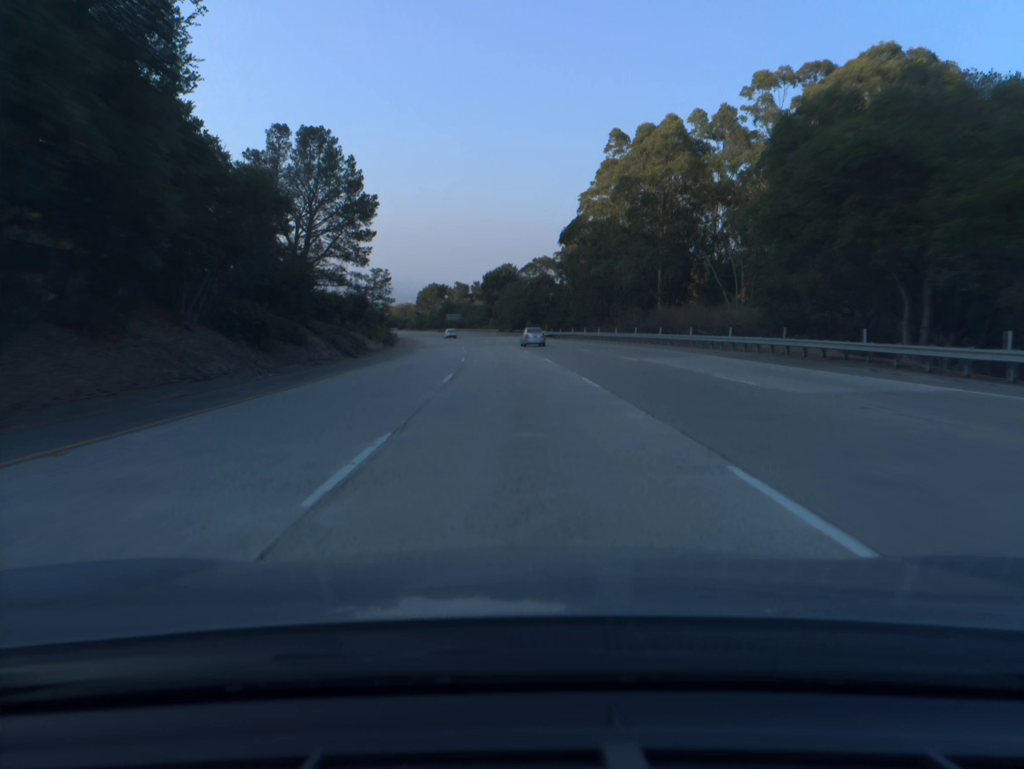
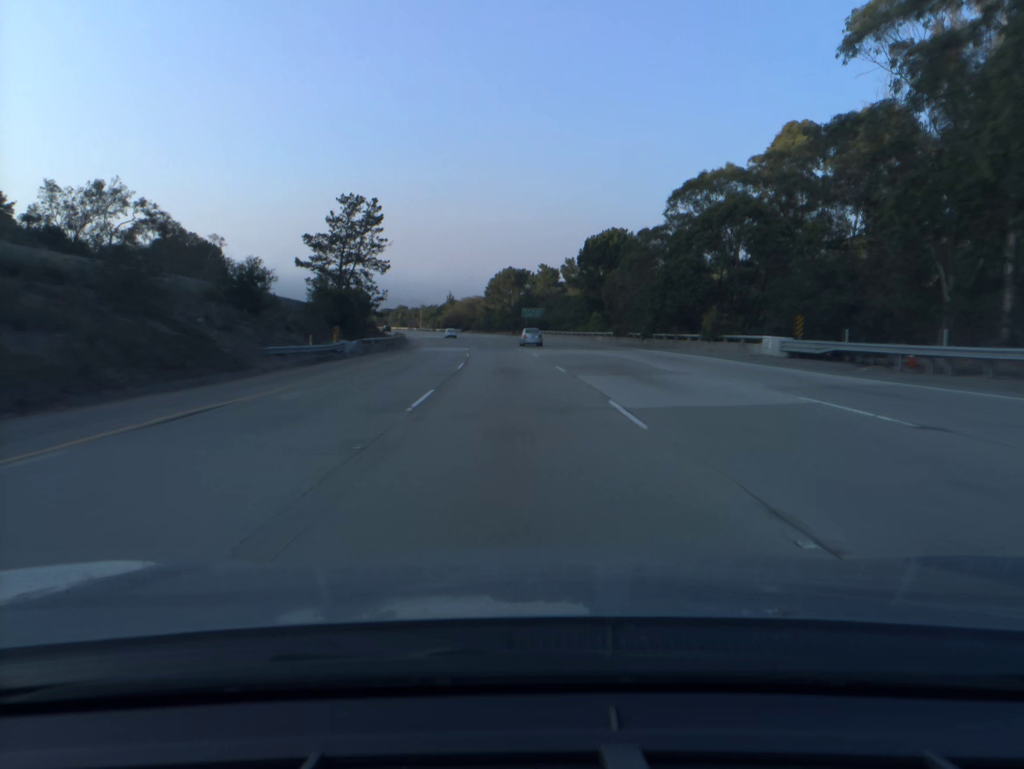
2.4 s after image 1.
(-4.9, +79.2) m; -7°
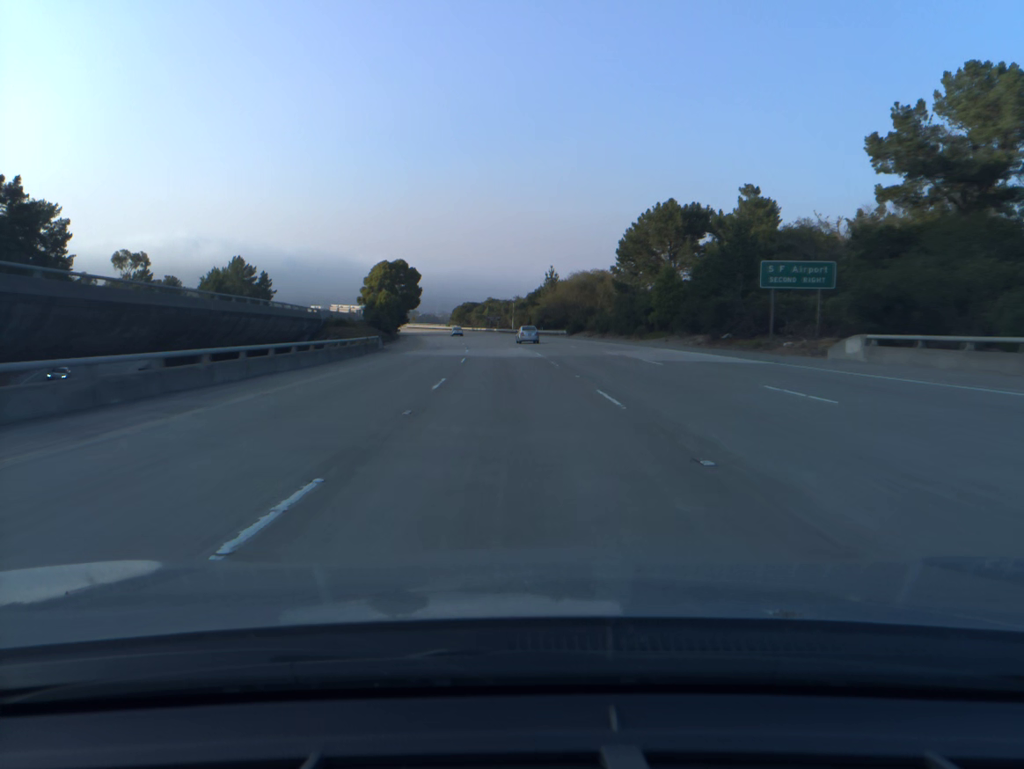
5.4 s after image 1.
(-6.8, +99.5) m; -8°
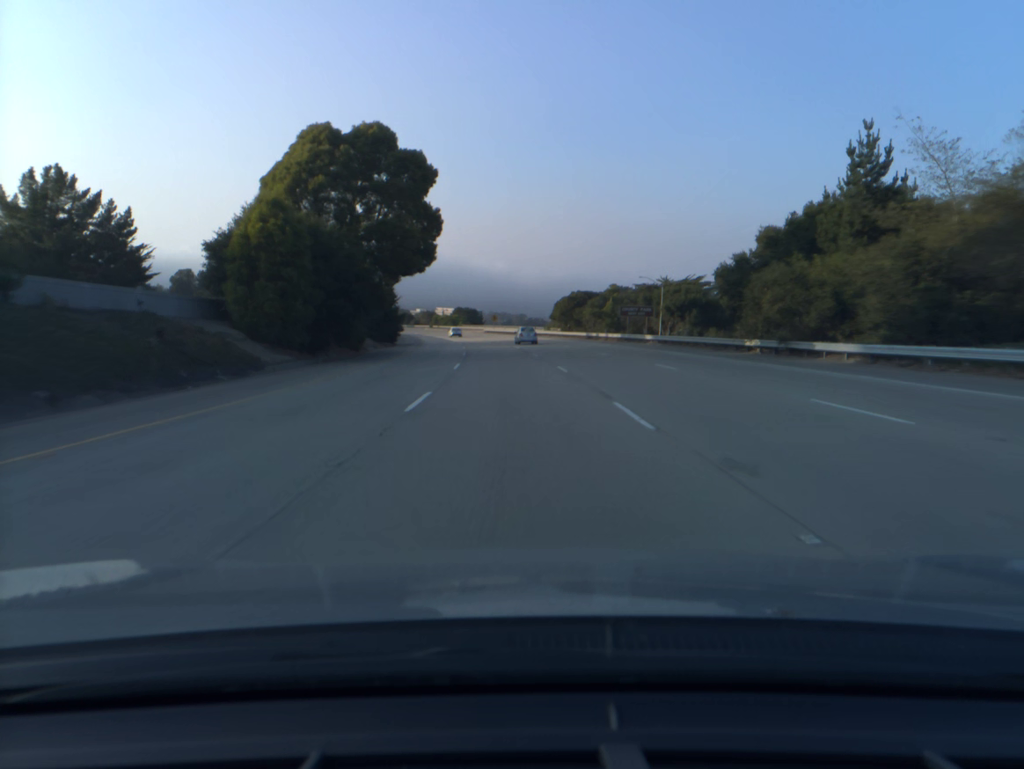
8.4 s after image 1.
(-6.9, +99.6) m; -8°
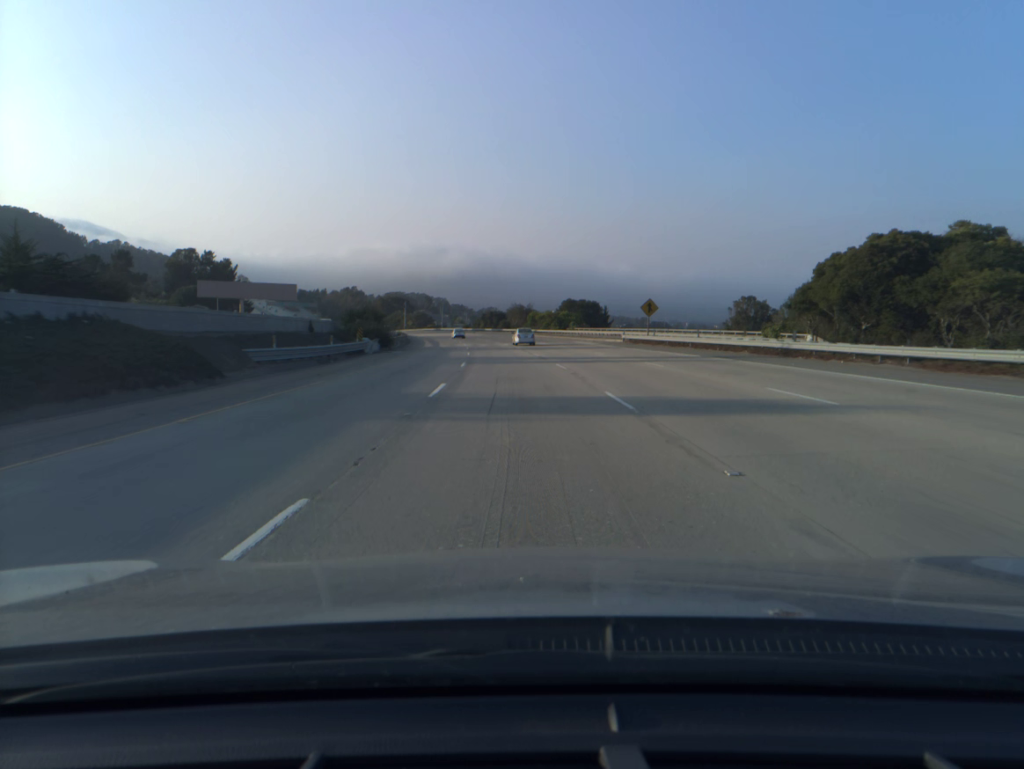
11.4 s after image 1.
(-7.0, +98.7) m; -8°
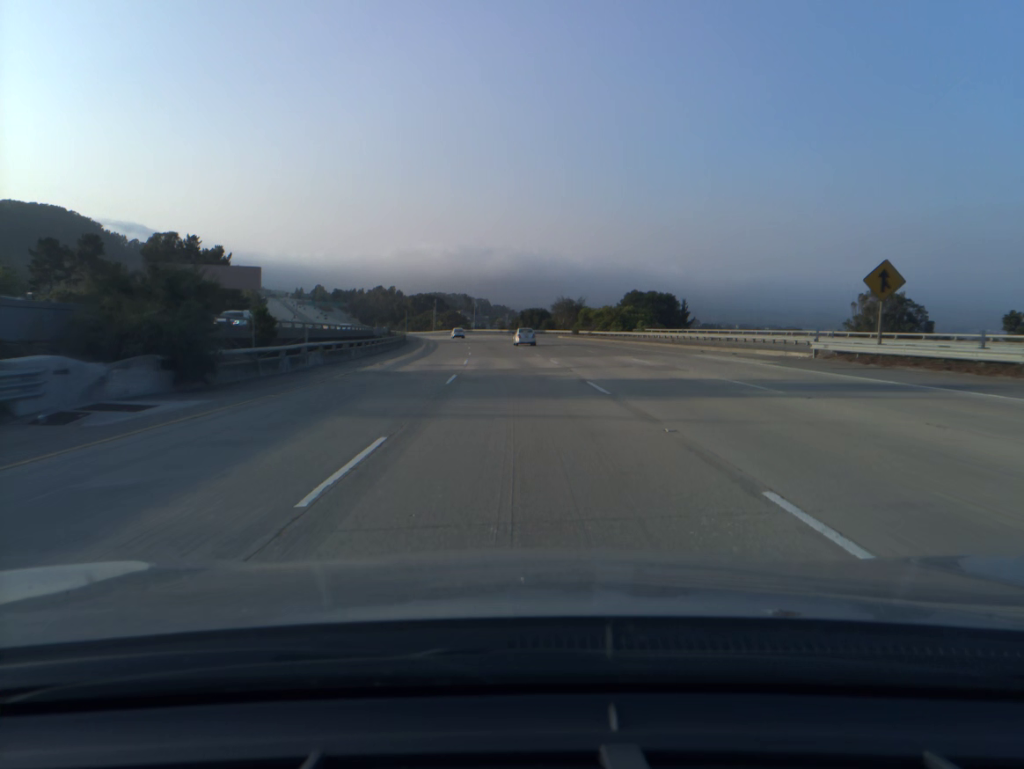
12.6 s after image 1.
(-1.1, +39.6) m; -3°
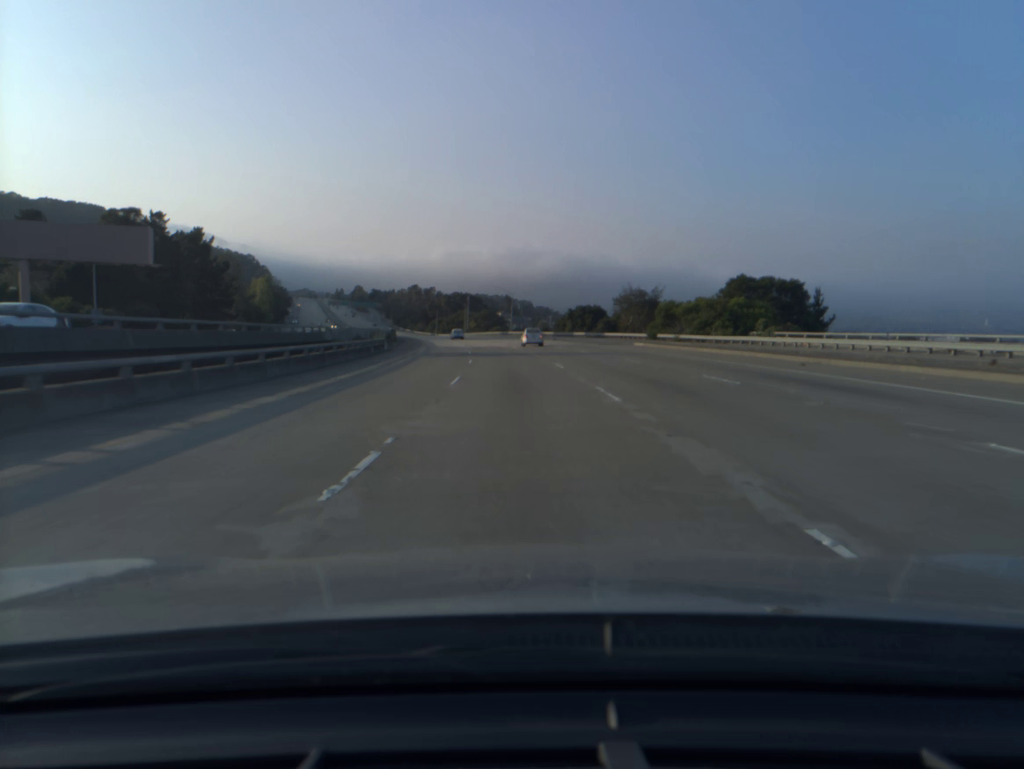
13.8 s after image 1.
(-1.1, +39.7) m; -3°
